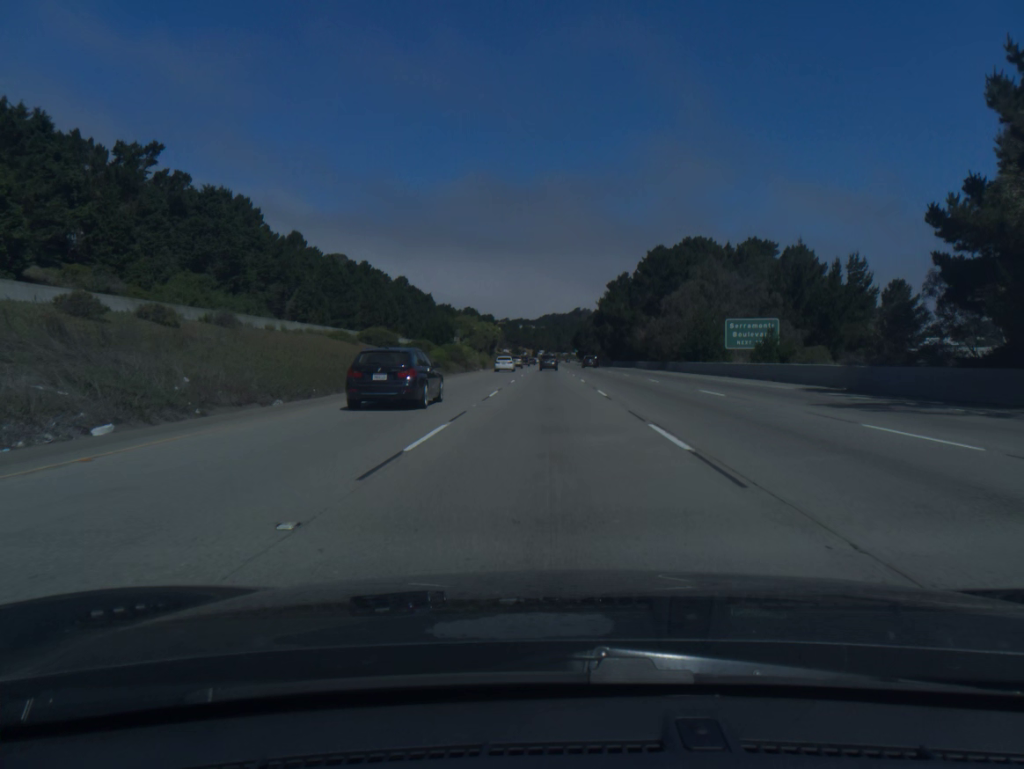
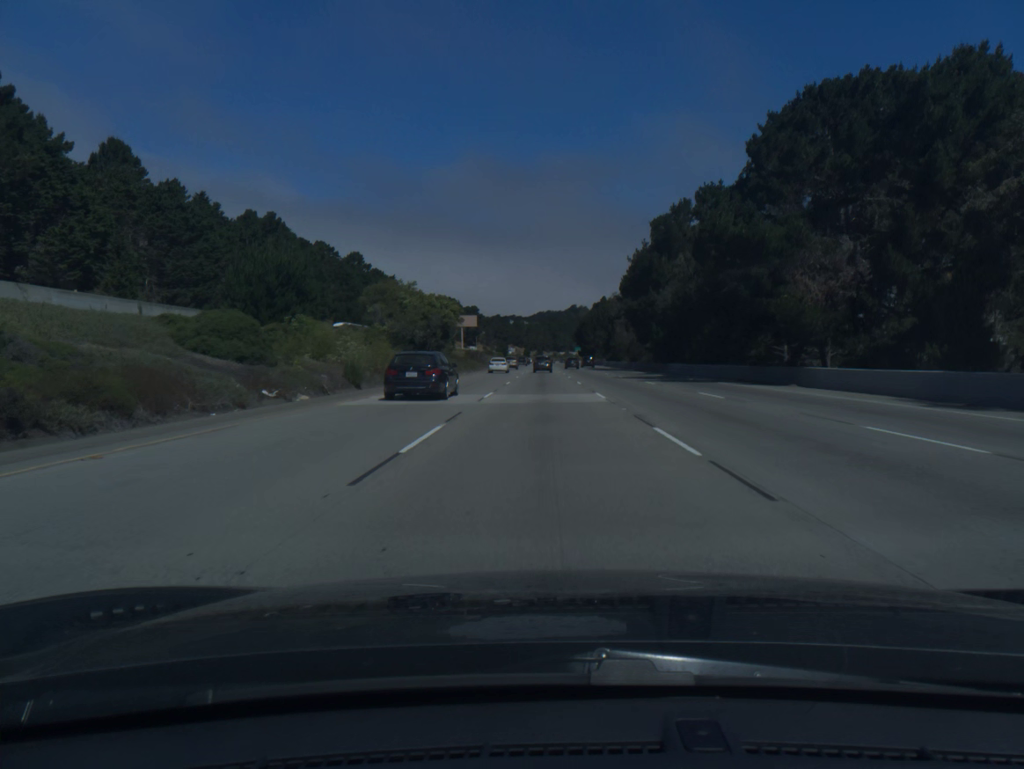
(+0.2, +73.1) m; 0°
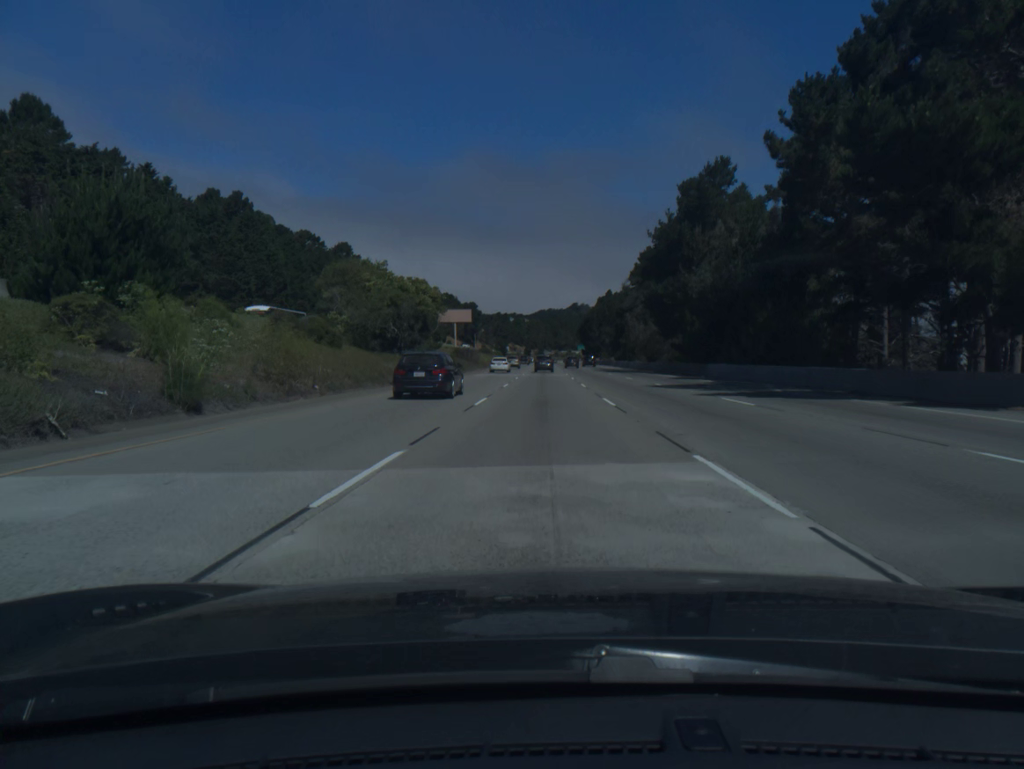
(0.0, +18.3) m; 0°
